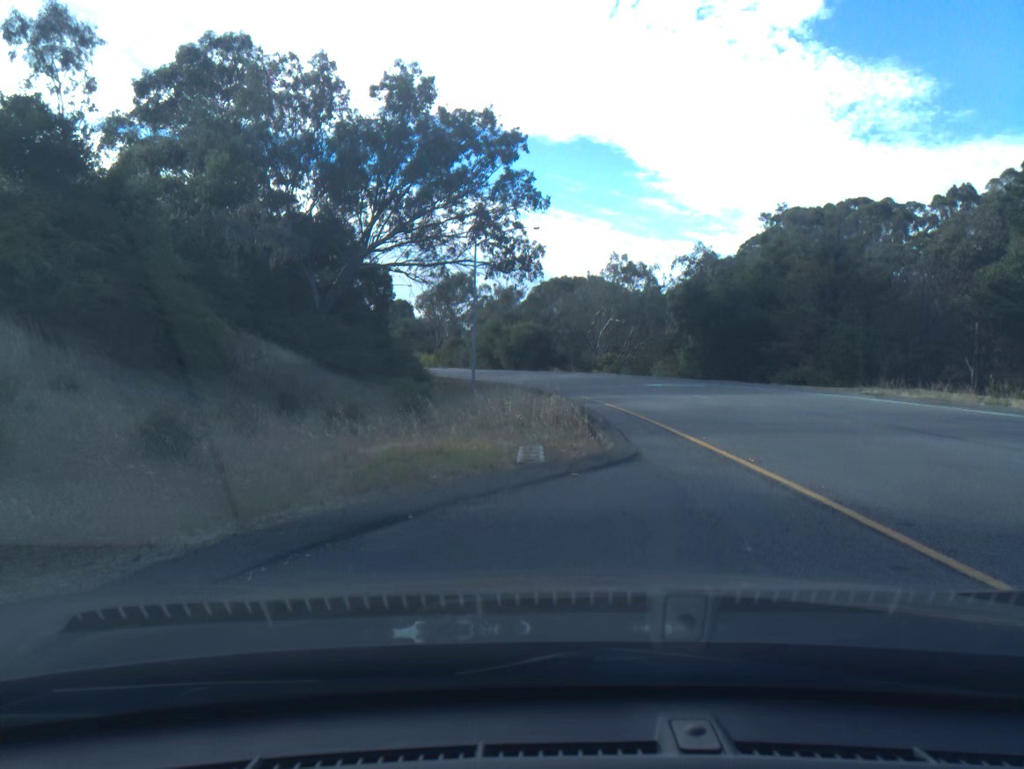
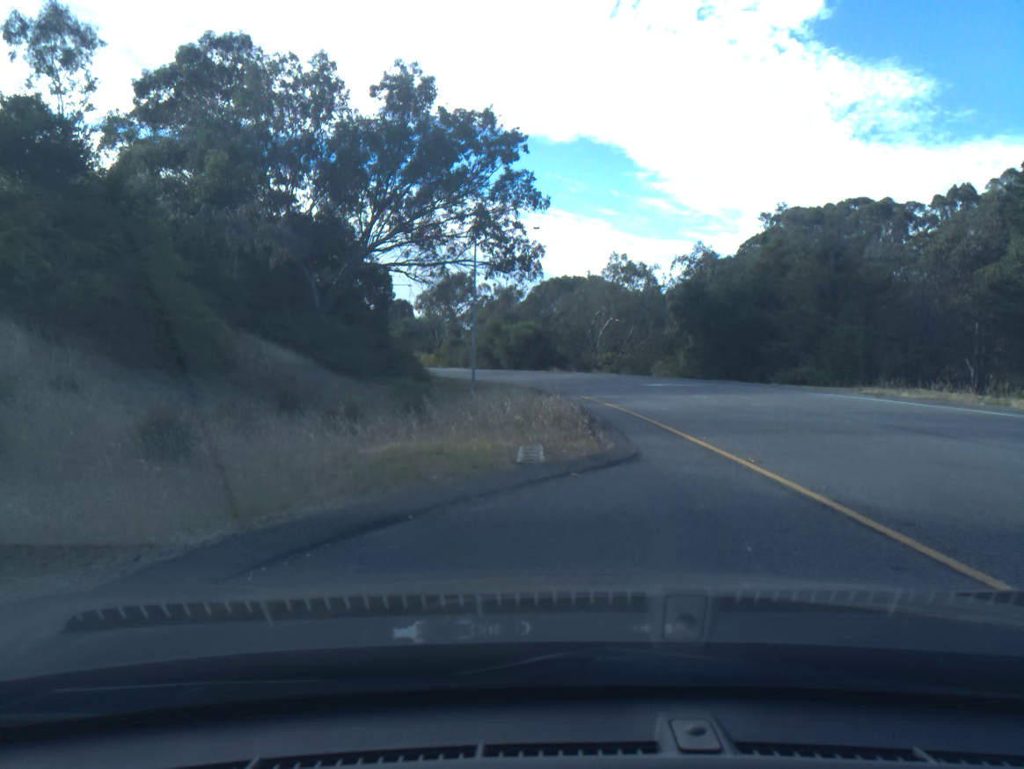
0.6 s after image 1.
(0.0, 0.0) m; 0°
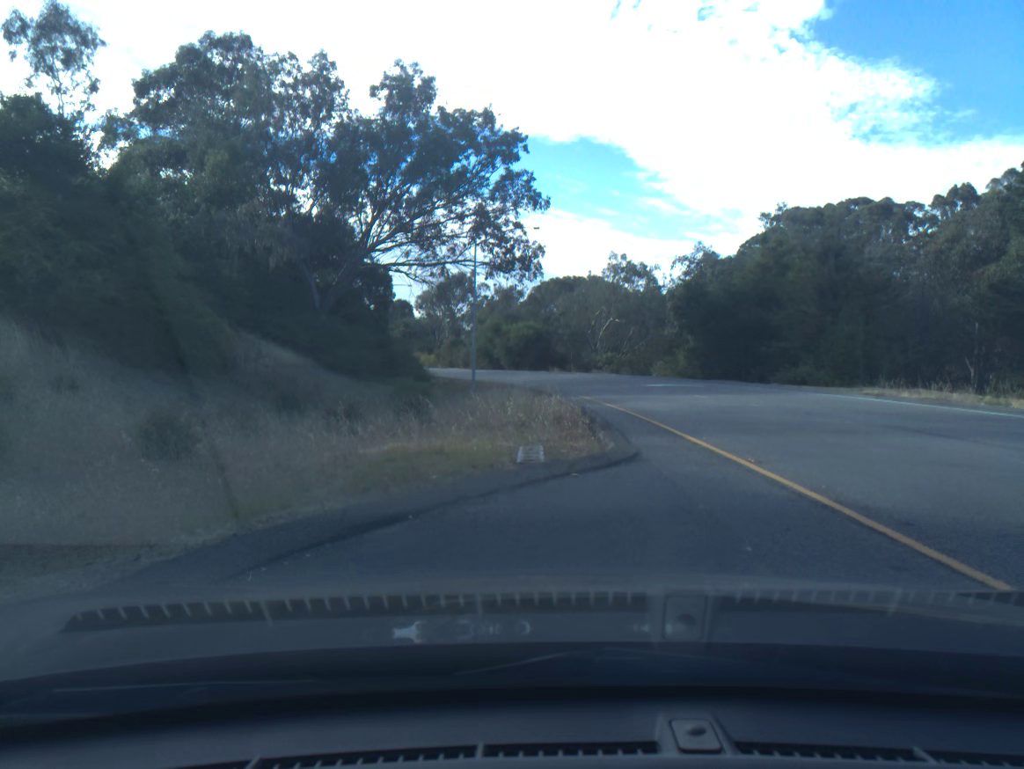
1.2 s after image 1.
(0.0, 0.0) m; 0°
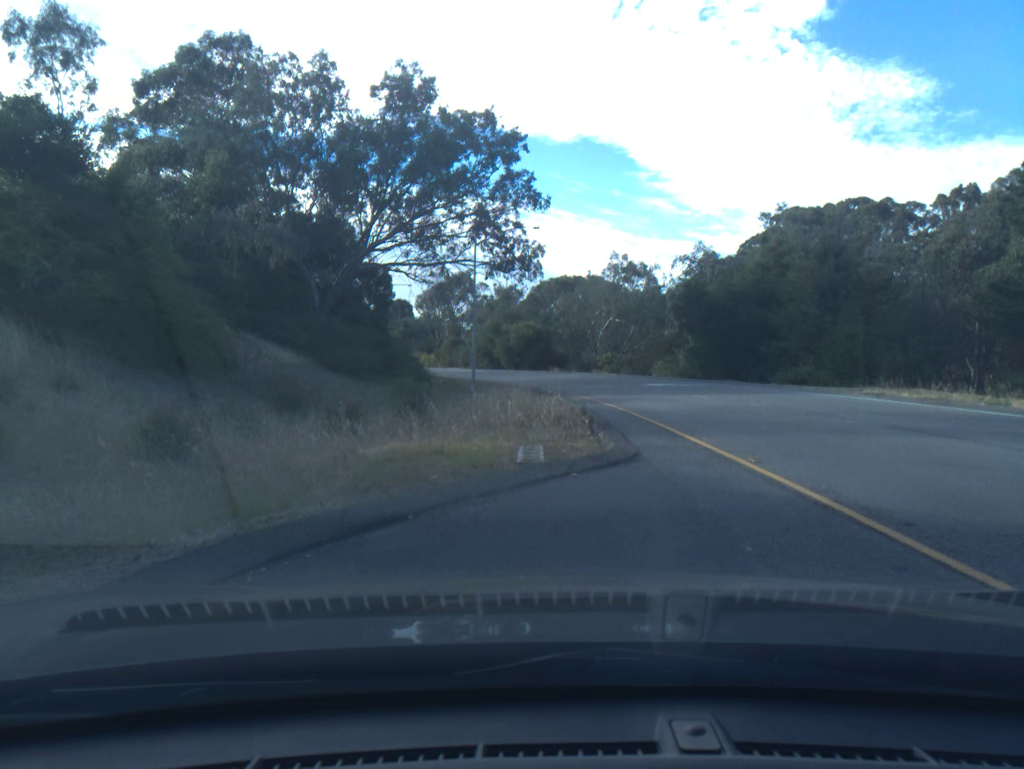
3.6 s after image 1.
(0.0, 0.0) m; 0°
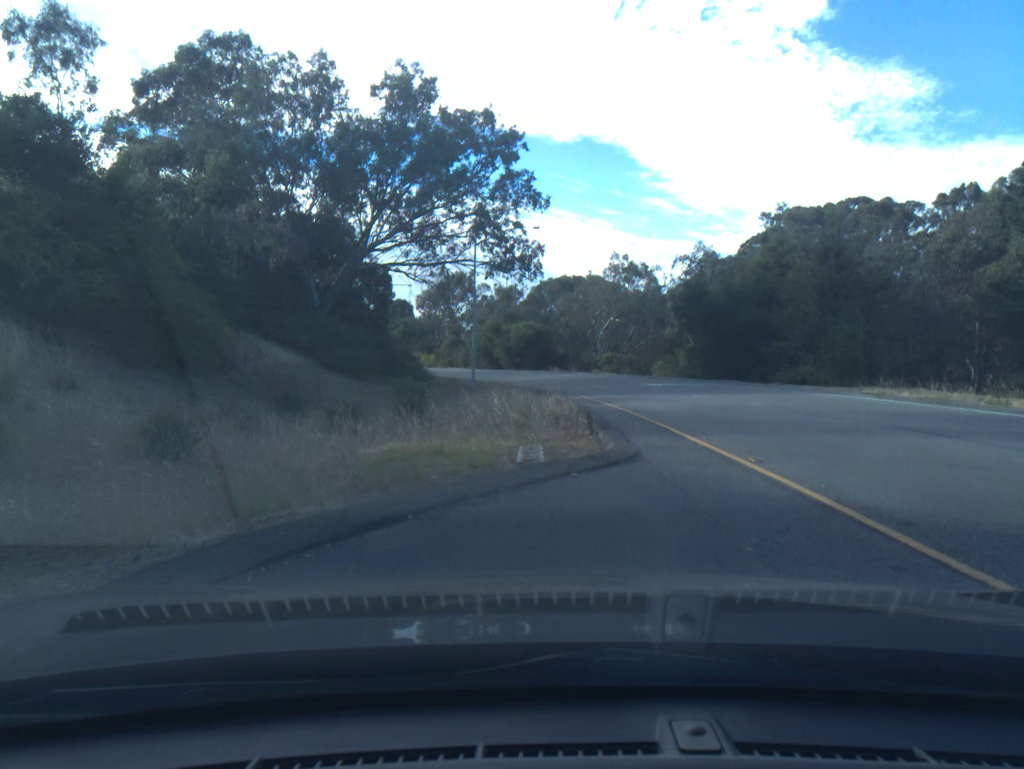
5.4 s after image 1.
(0.0, 0.0) m; 0°
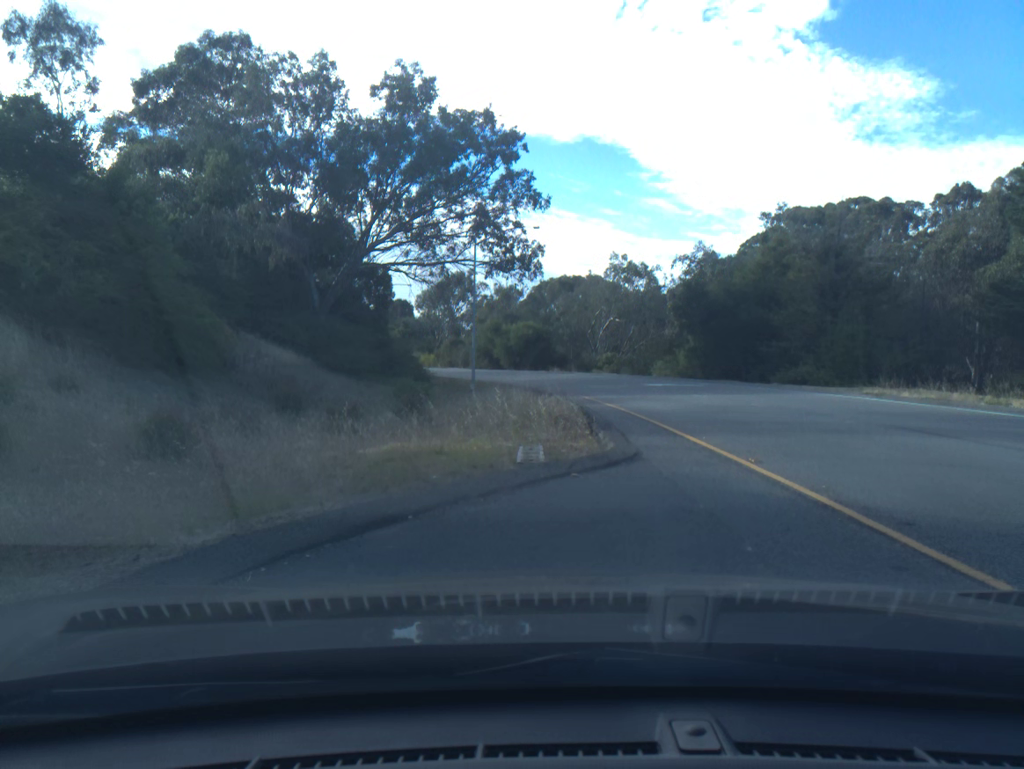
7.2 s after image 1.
(0.0, 0.0) m; 0°
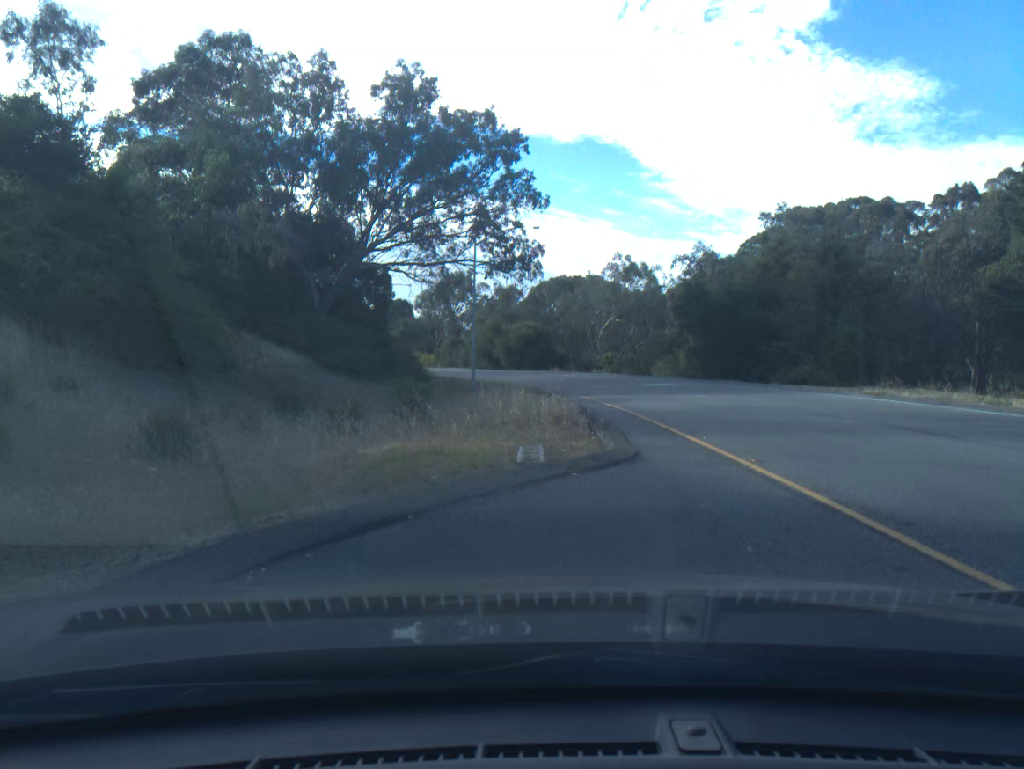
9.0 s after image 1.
(0.0, 0.0) m; 0°
